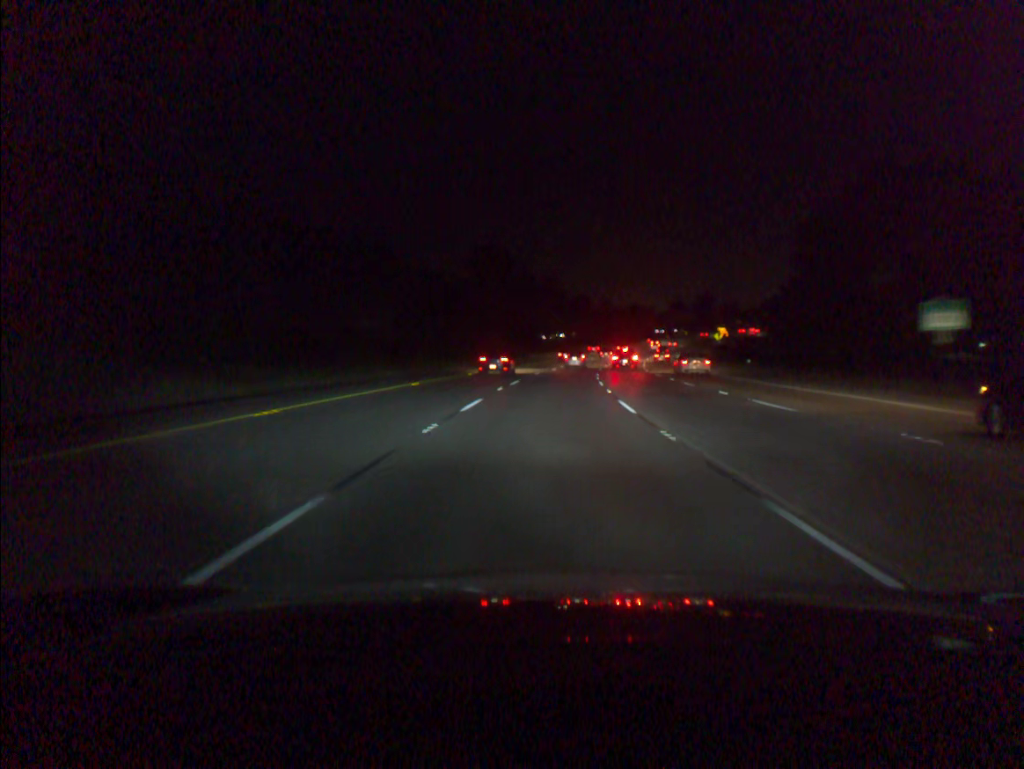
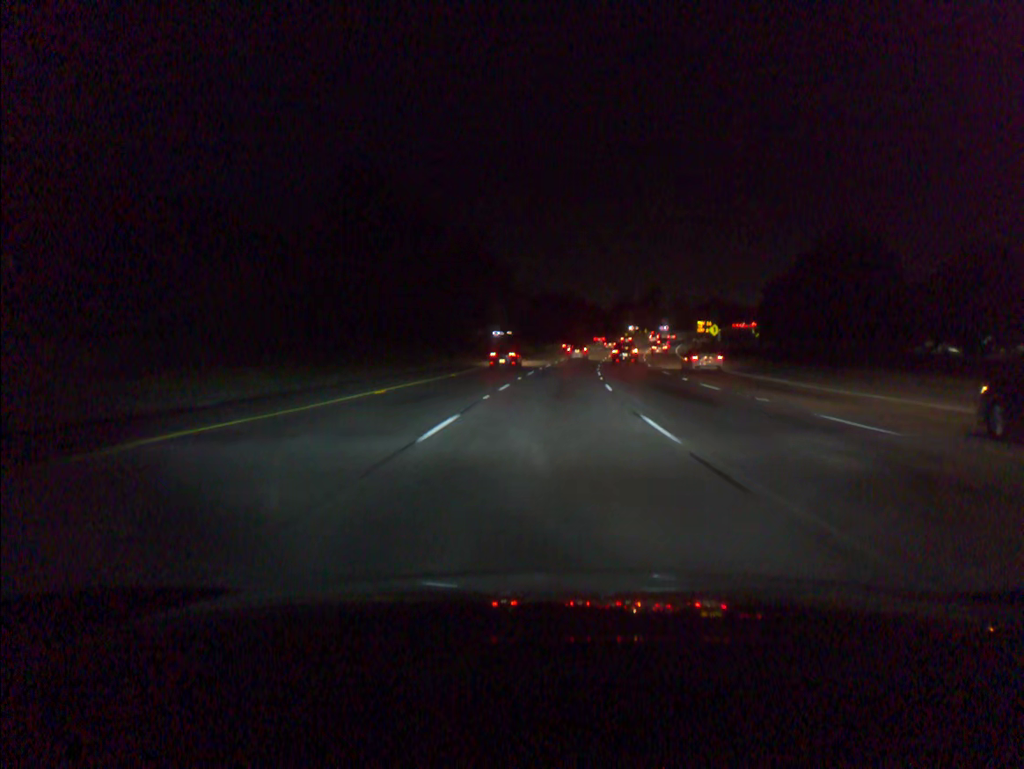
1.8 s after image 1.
(+2.0, +49.3) m; +5°
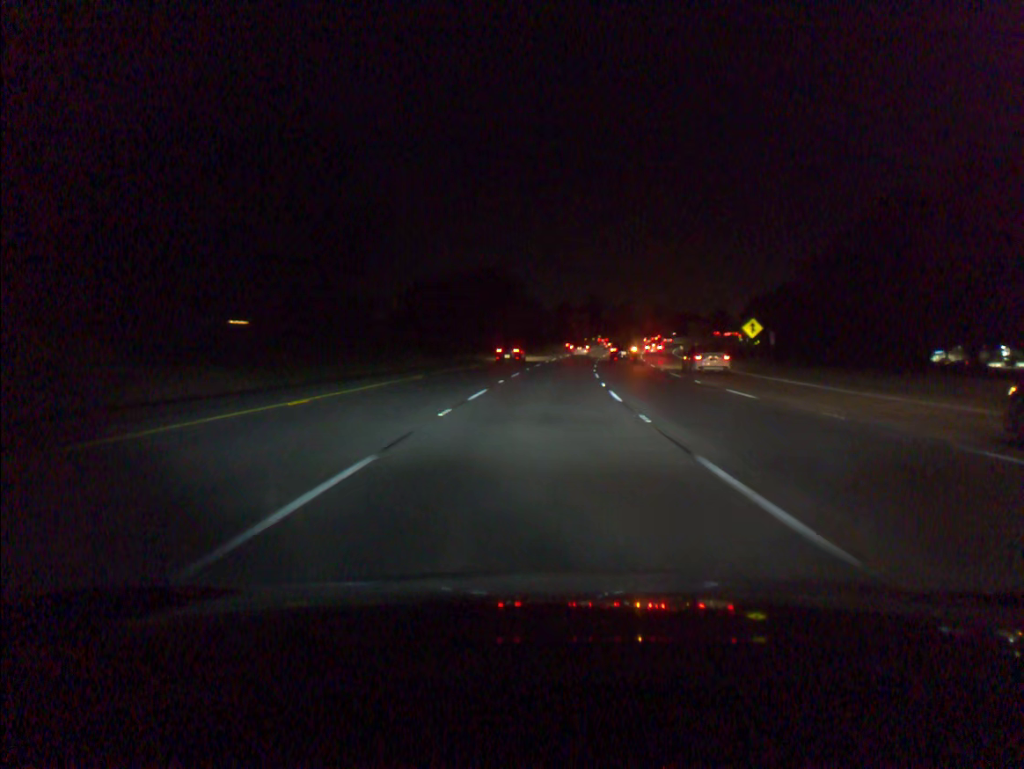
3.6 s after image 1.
(+2.1, +50.2) m; +5°
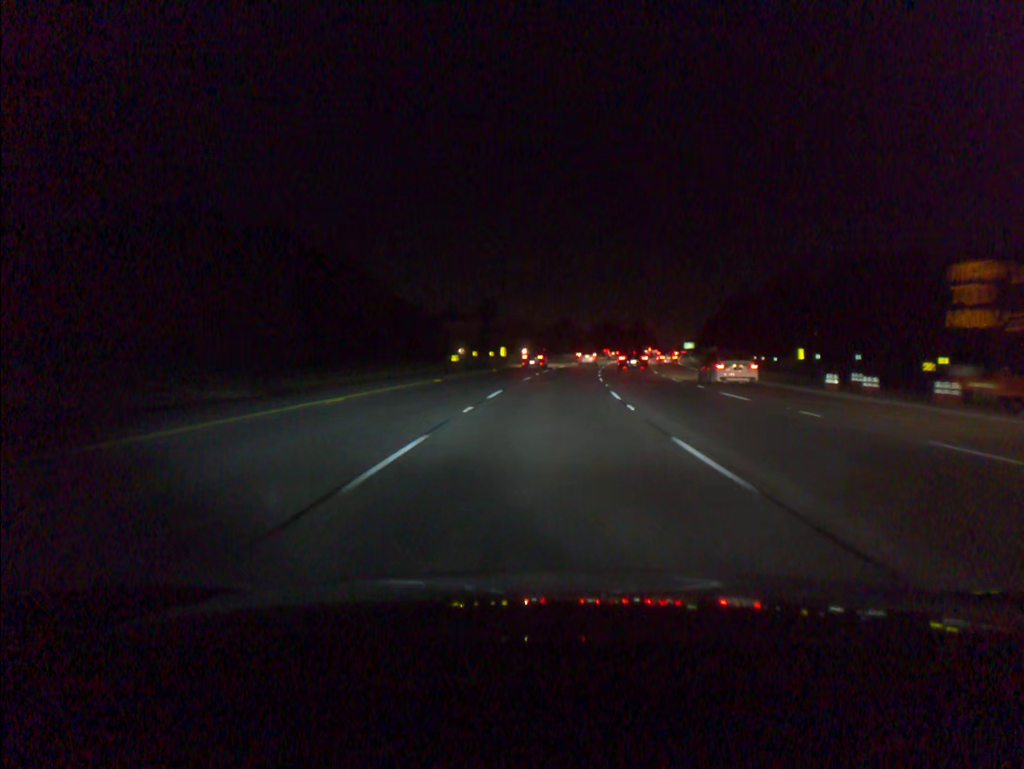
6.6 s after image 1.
(+5.6, +84.6) m; +8°
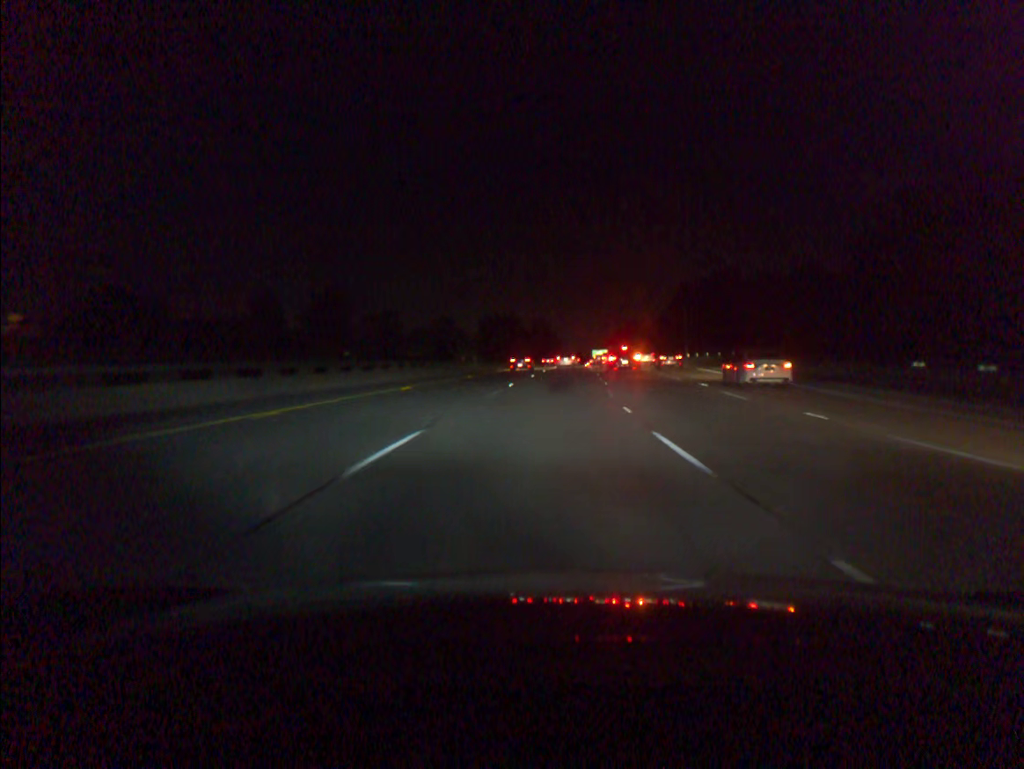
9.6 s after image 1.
(+6.5, +86.3) m; +8°
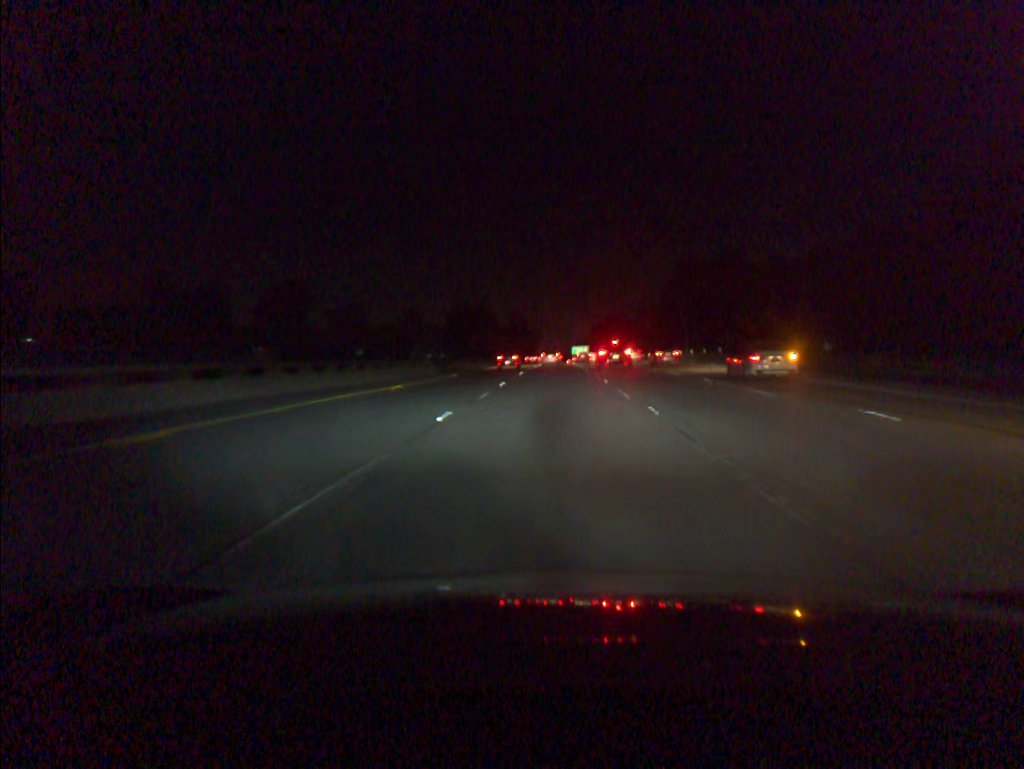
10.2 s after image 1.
(+0.2, +17.5) m; +2°
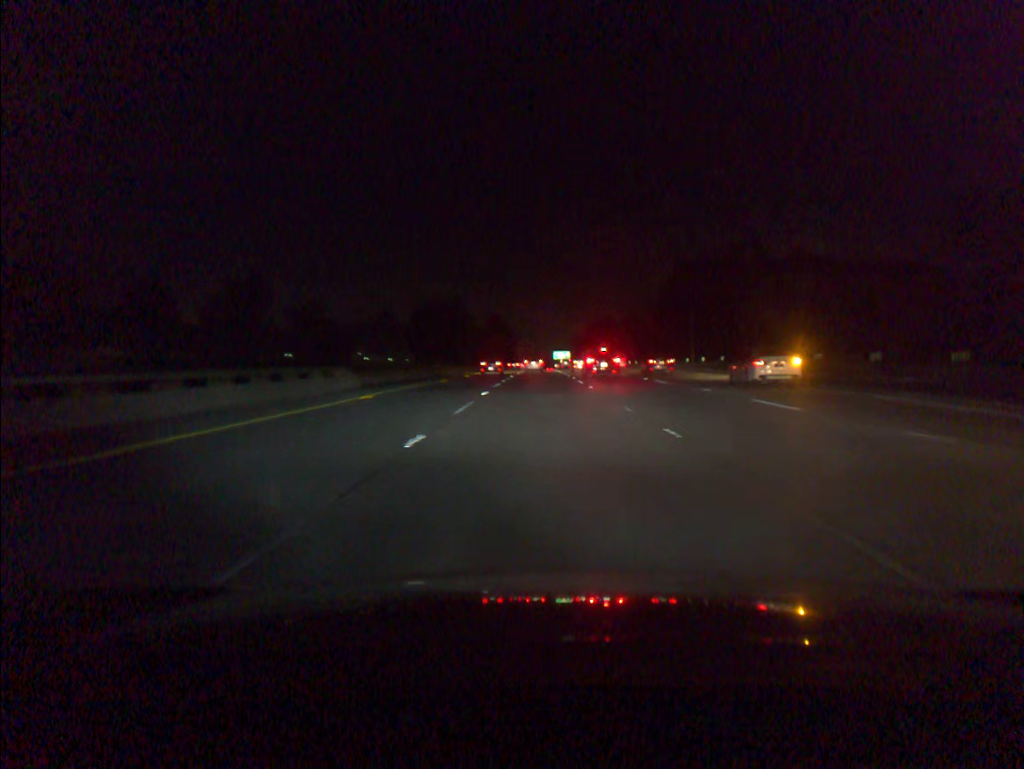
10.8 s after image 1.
(+0.2, +17.6) m; +2°
